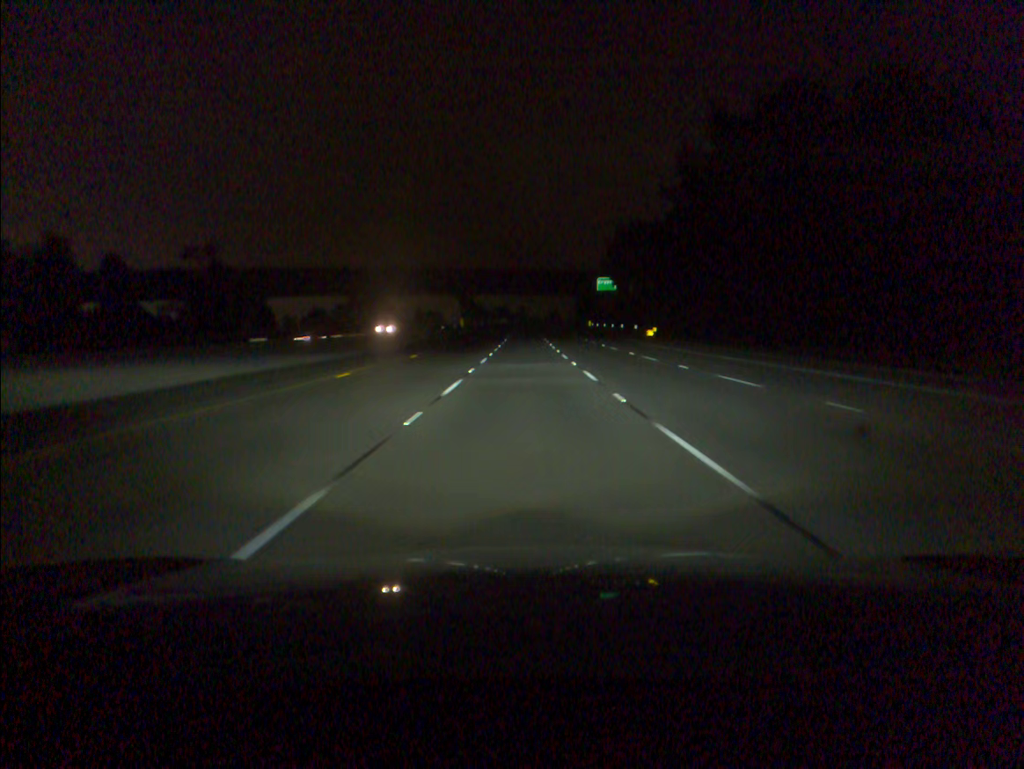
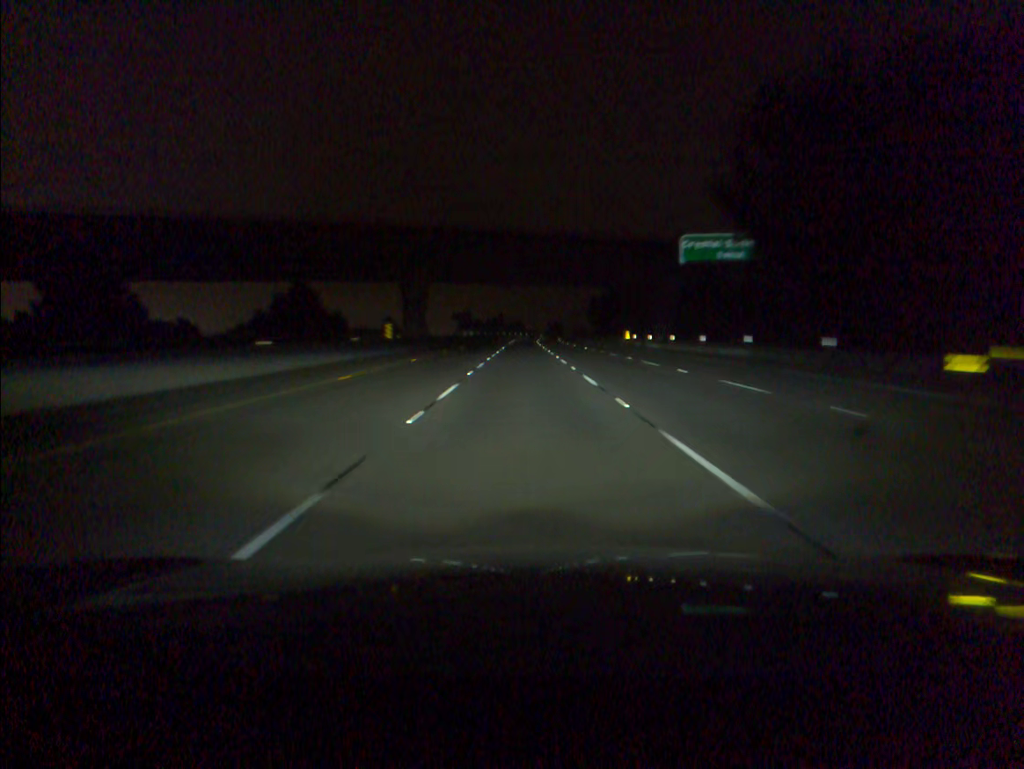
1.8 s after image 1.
(+0.1, +57.7) m; 0°
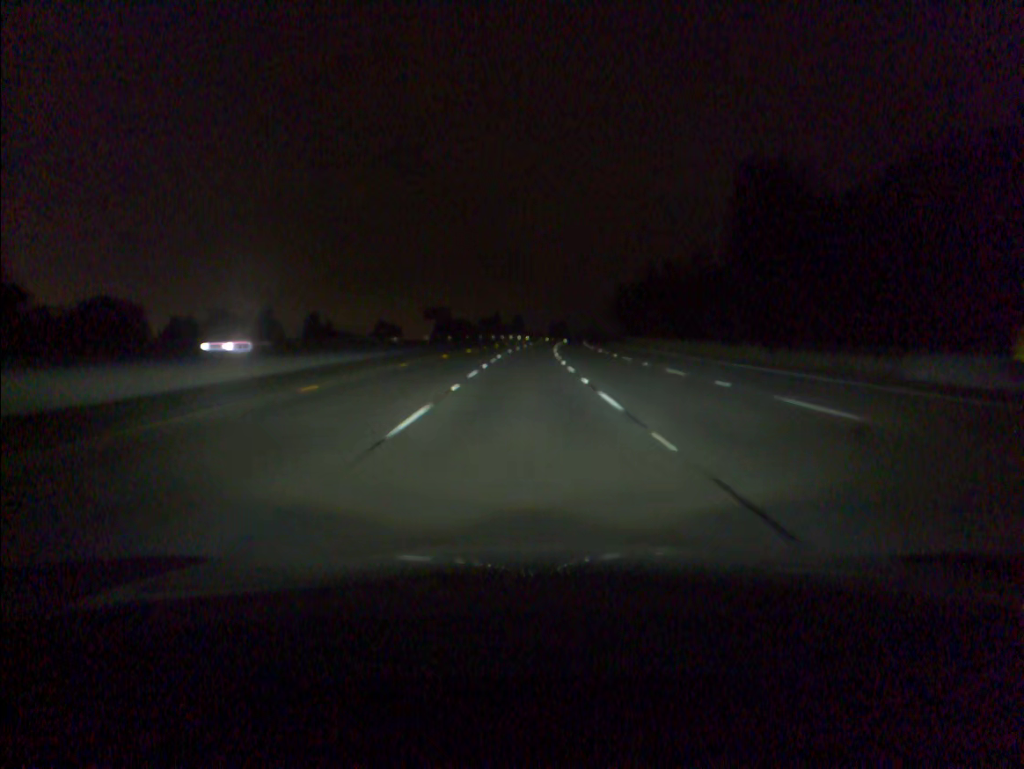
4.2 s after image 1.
(0.0, +76.9) m; 0°
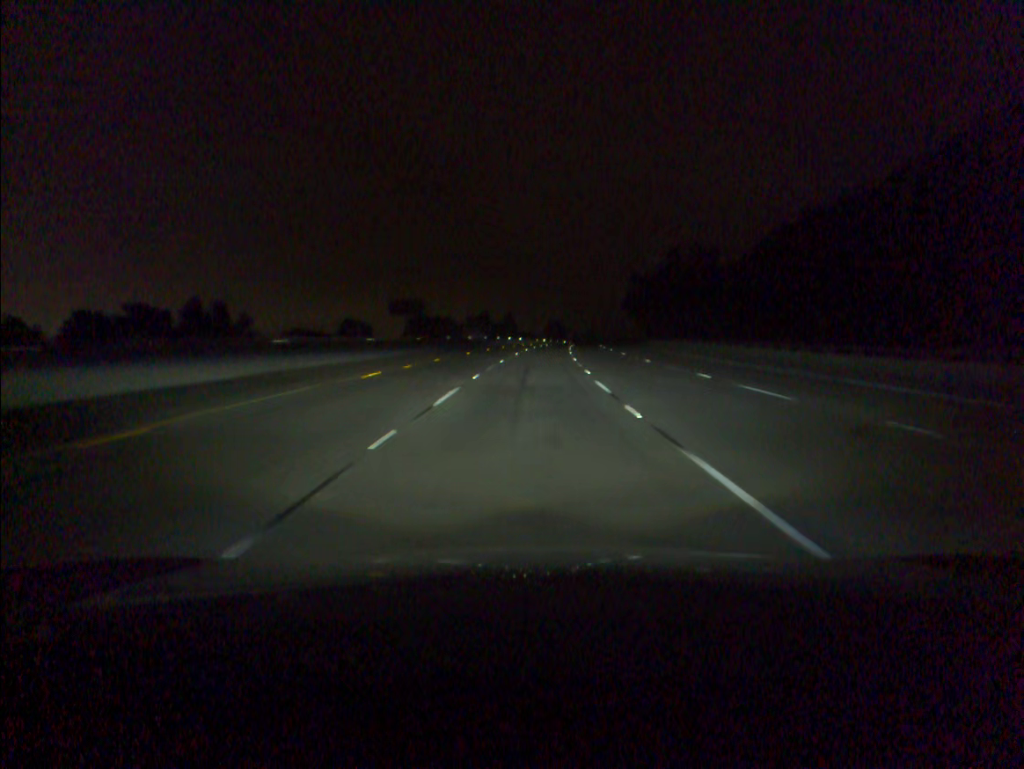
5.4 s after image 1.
(+0.1, +38.4) m; 0°
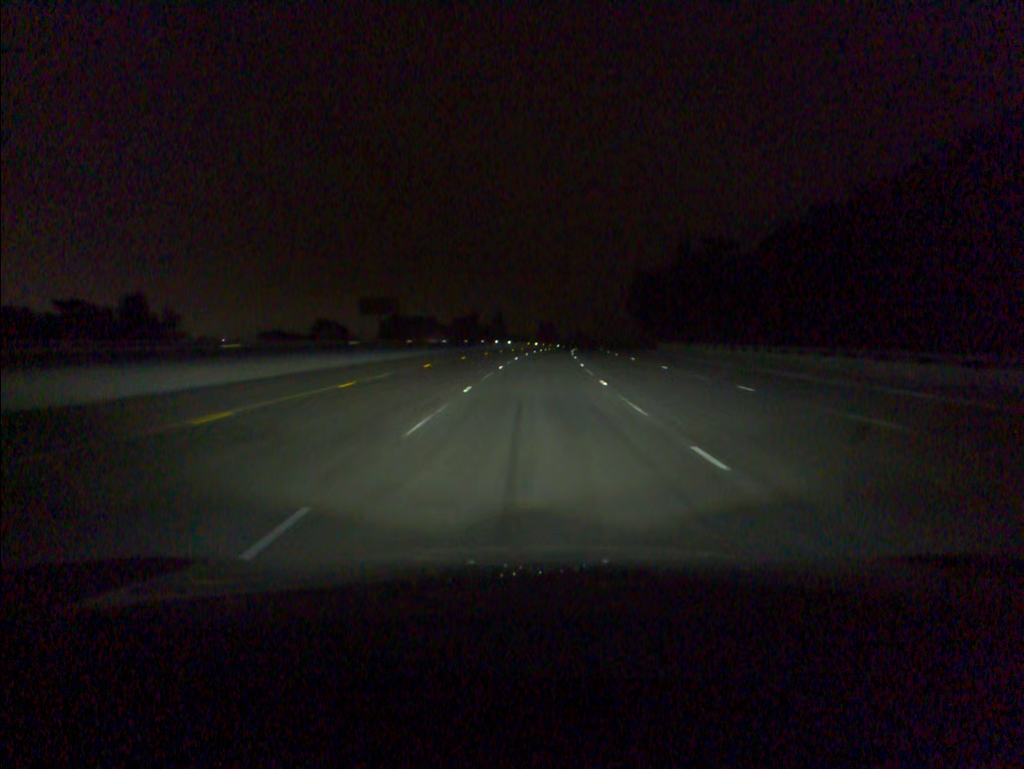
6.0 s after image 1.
(+0.1, +19.2) m; +1°
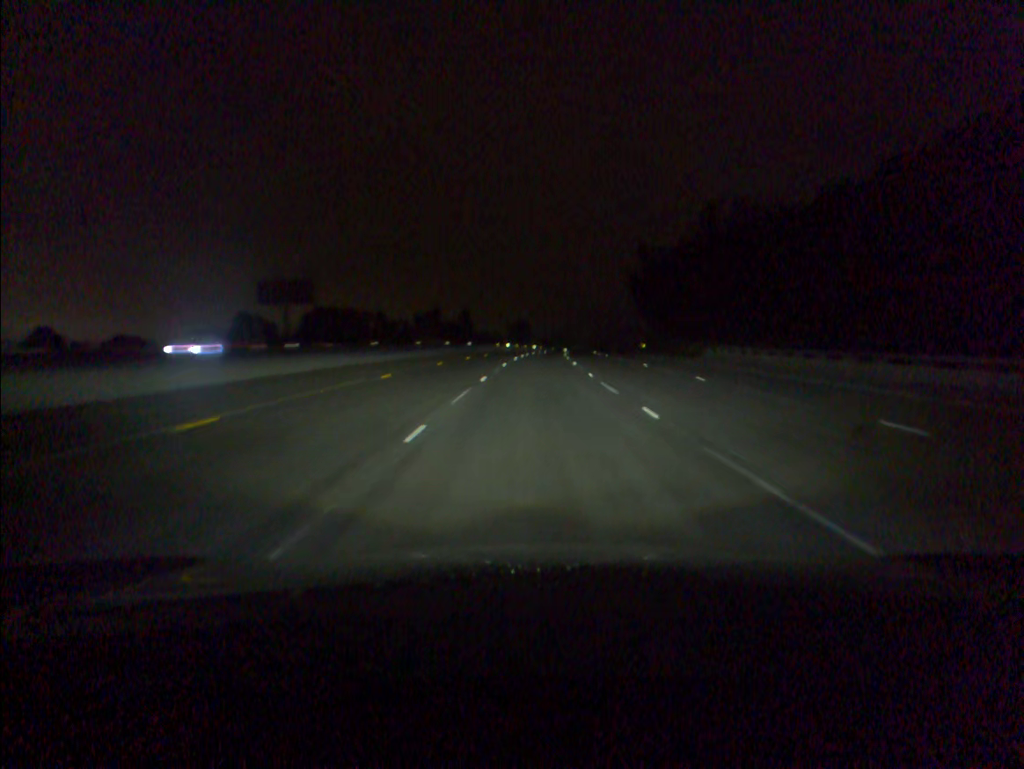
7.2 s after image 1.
(+0.6, +38.5) m; +2°
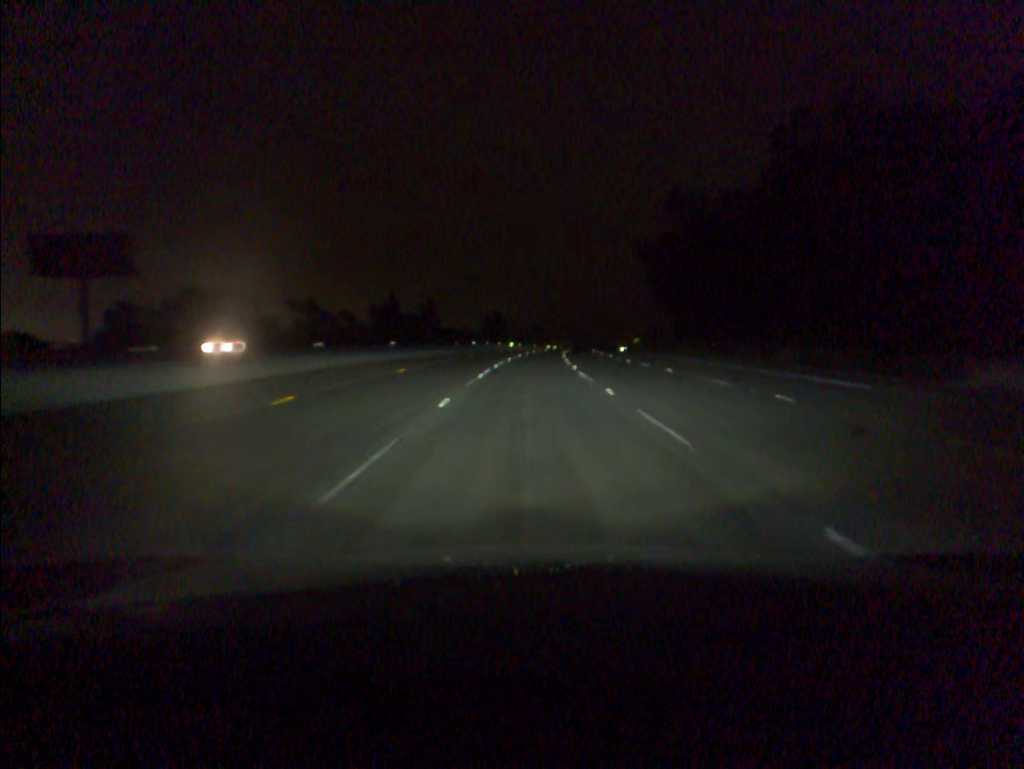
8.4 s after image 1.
(+0.7, +38.7) m; +2°
